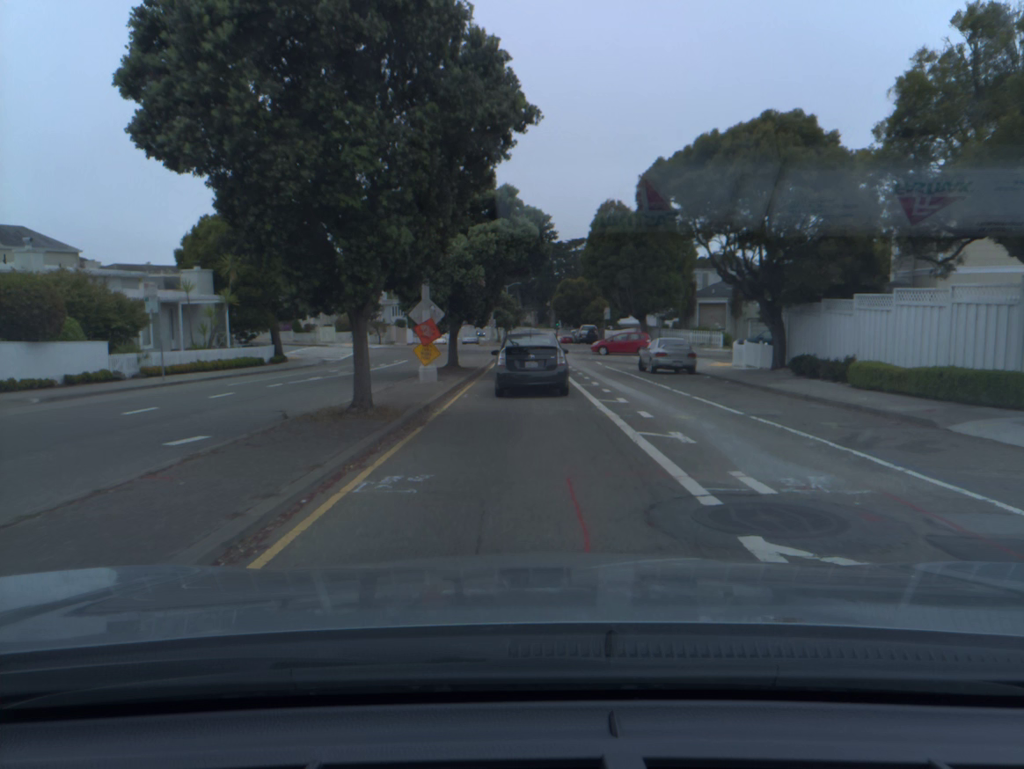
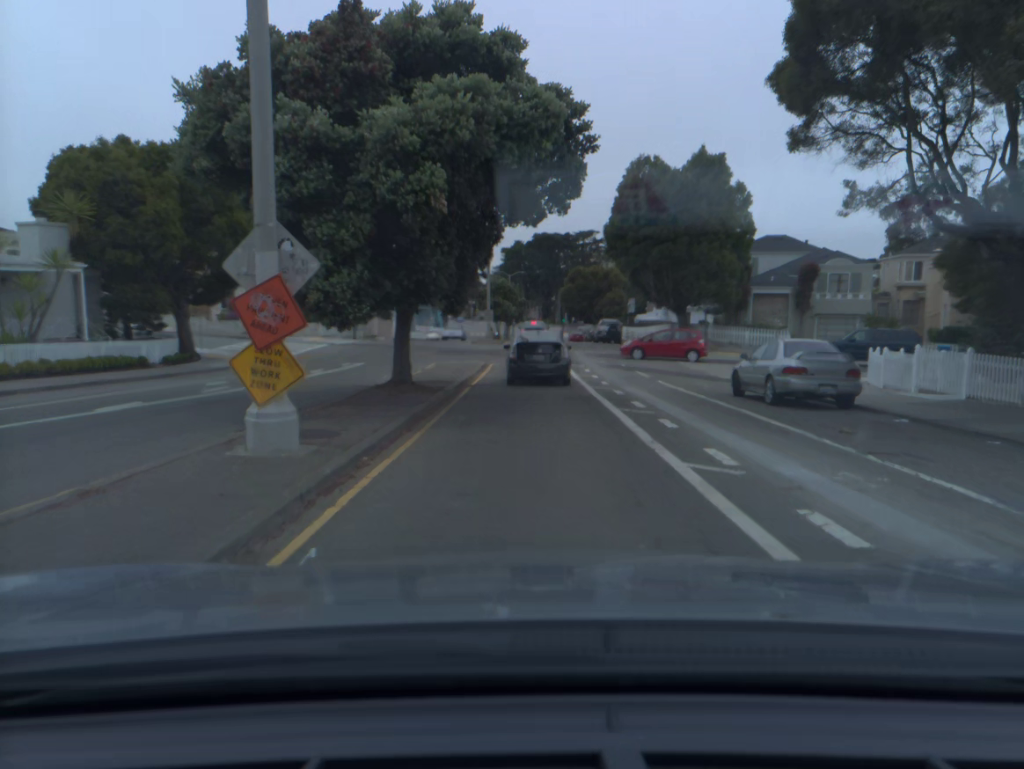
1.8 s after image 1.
(-0.1, +14.7) m; -1°
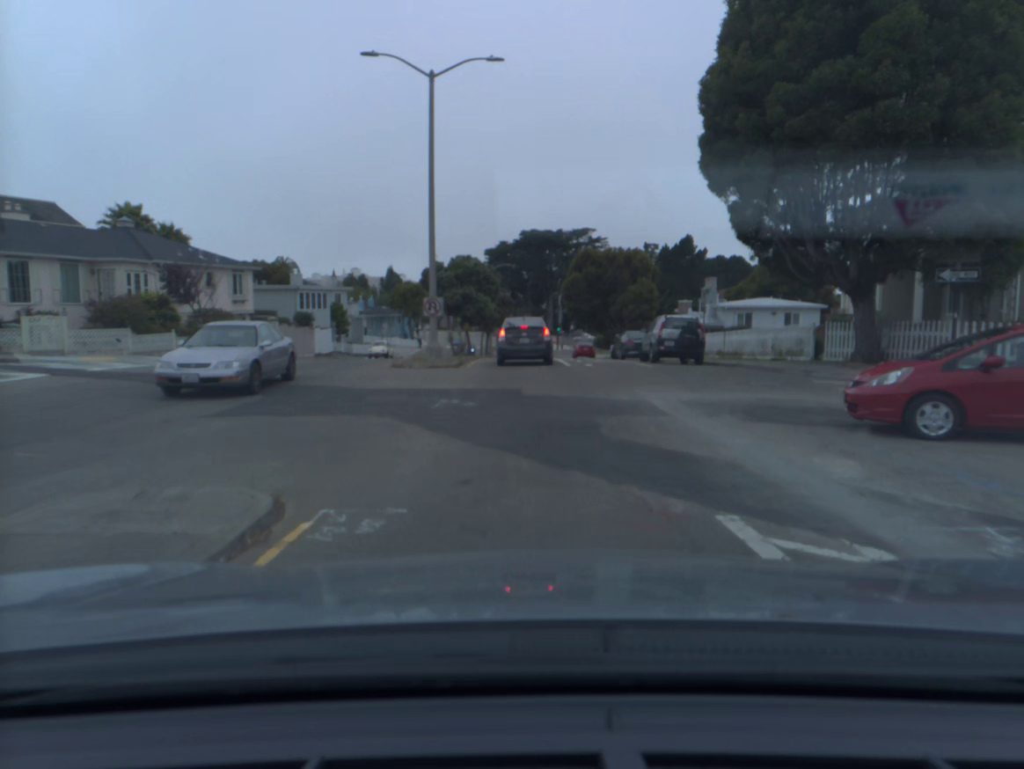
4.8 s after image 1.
(+0.2, +27.2) m; +1°
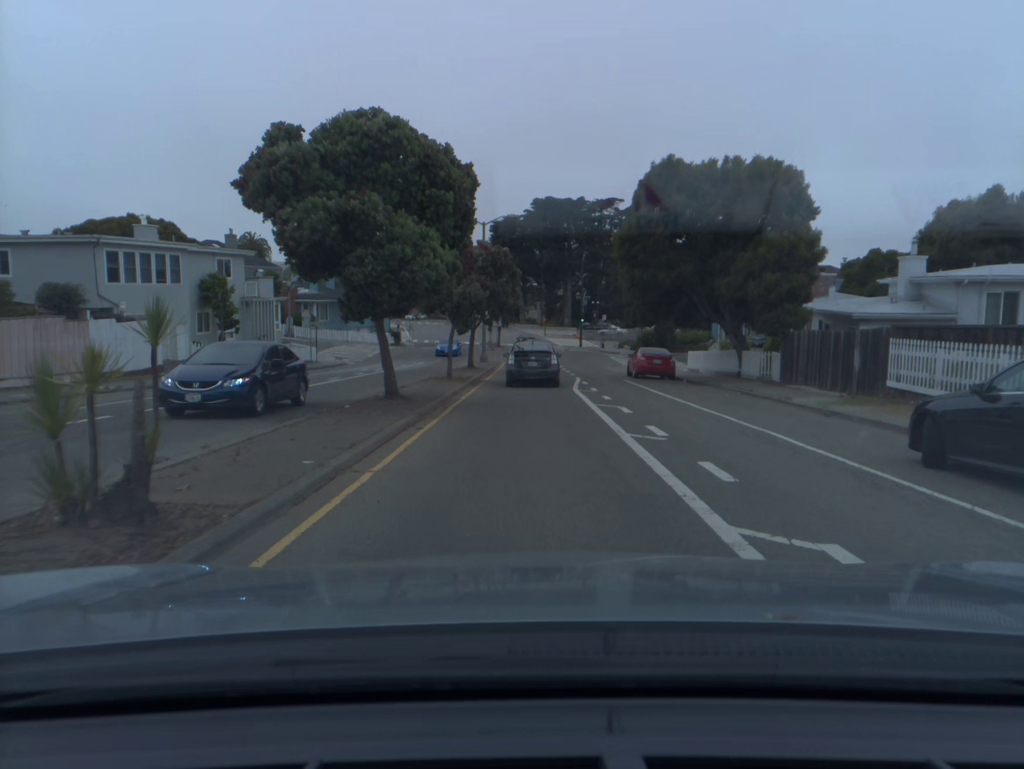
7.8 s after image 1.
(0.0, +30.7) m; -1°
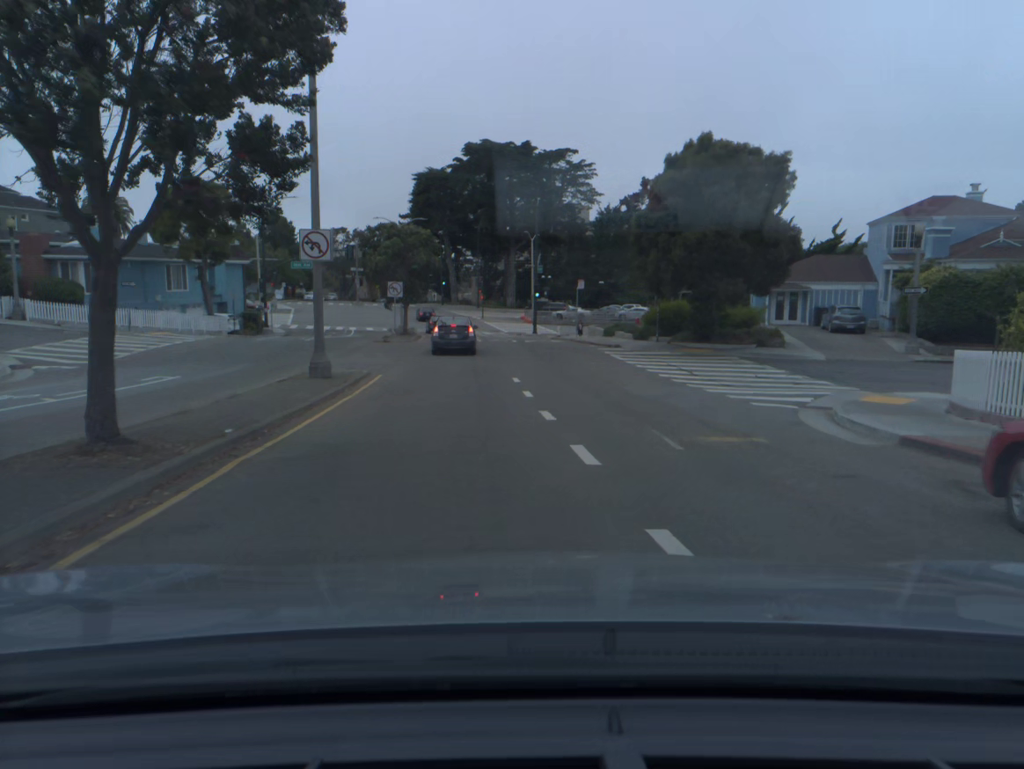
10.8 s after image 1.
(+0.9, +31.8) m; +4°
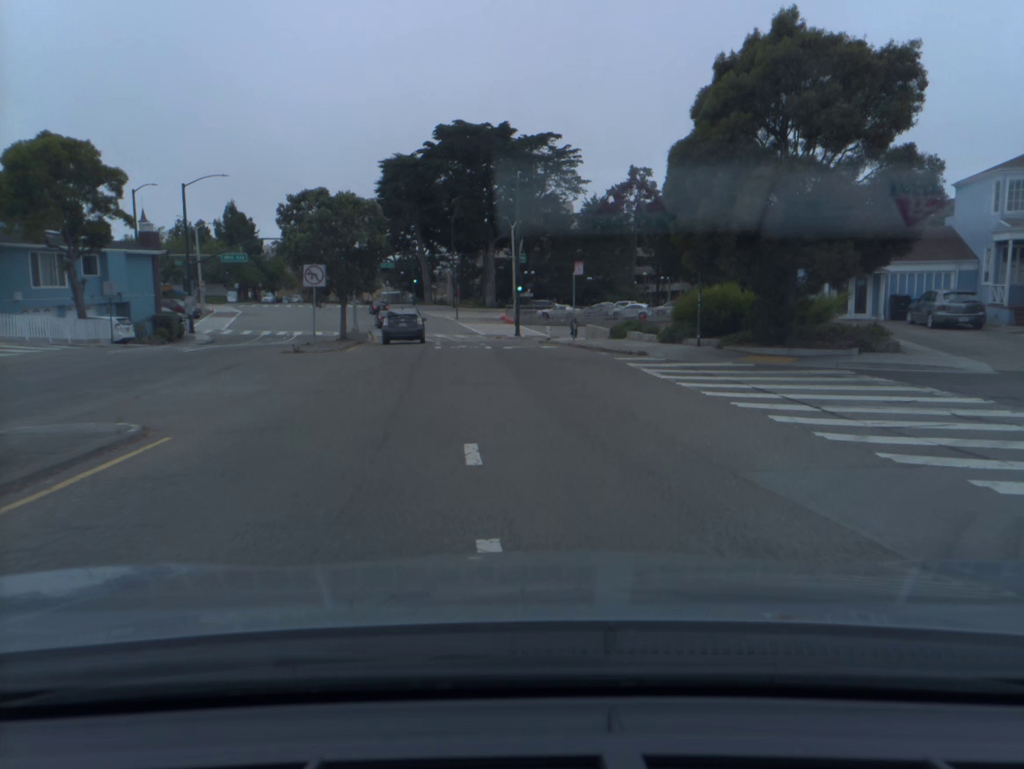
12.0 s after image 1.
(+0.2, +12.4) m; +1°
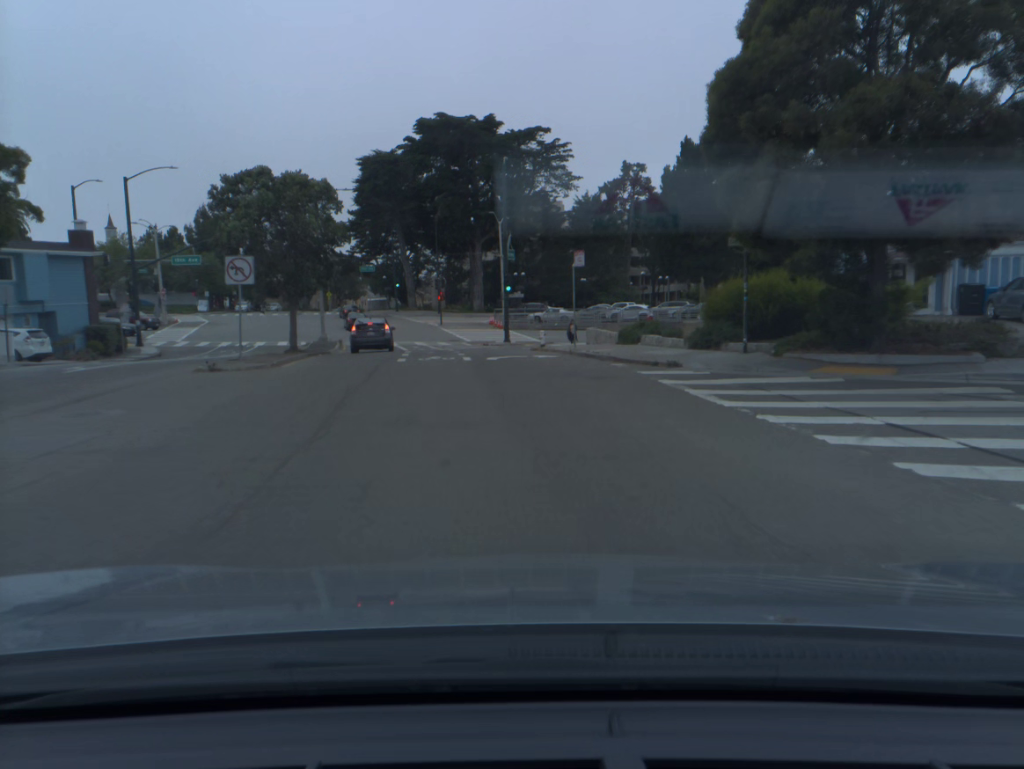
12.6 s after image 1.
(+0.1, +6.3) m; +1°
